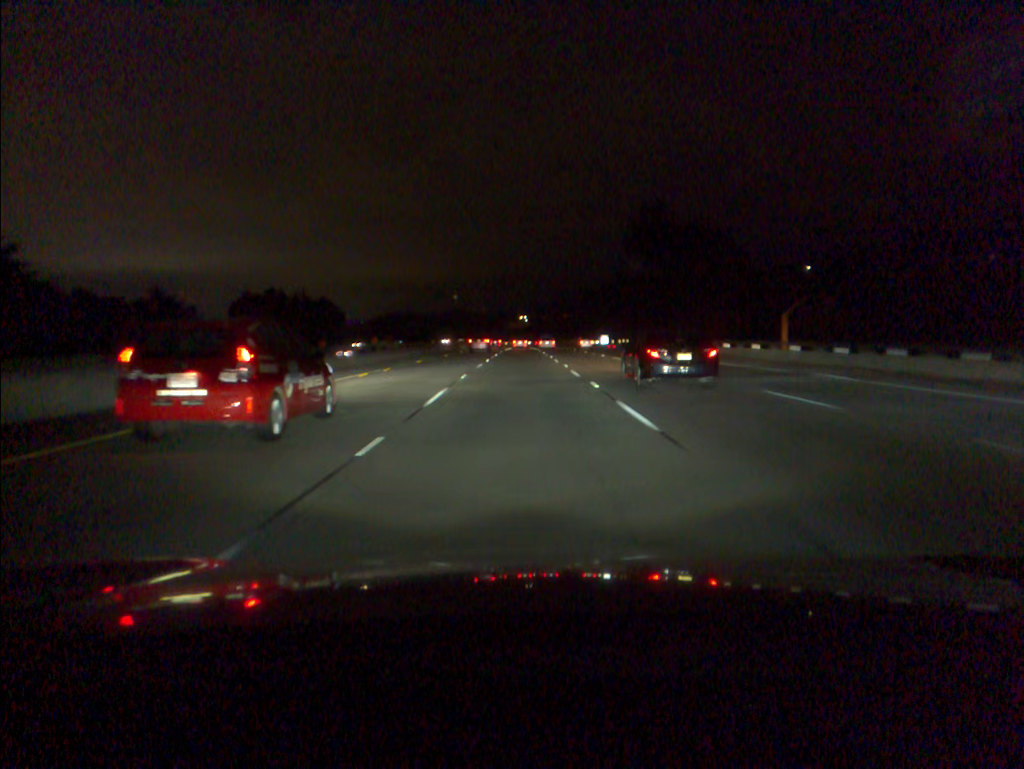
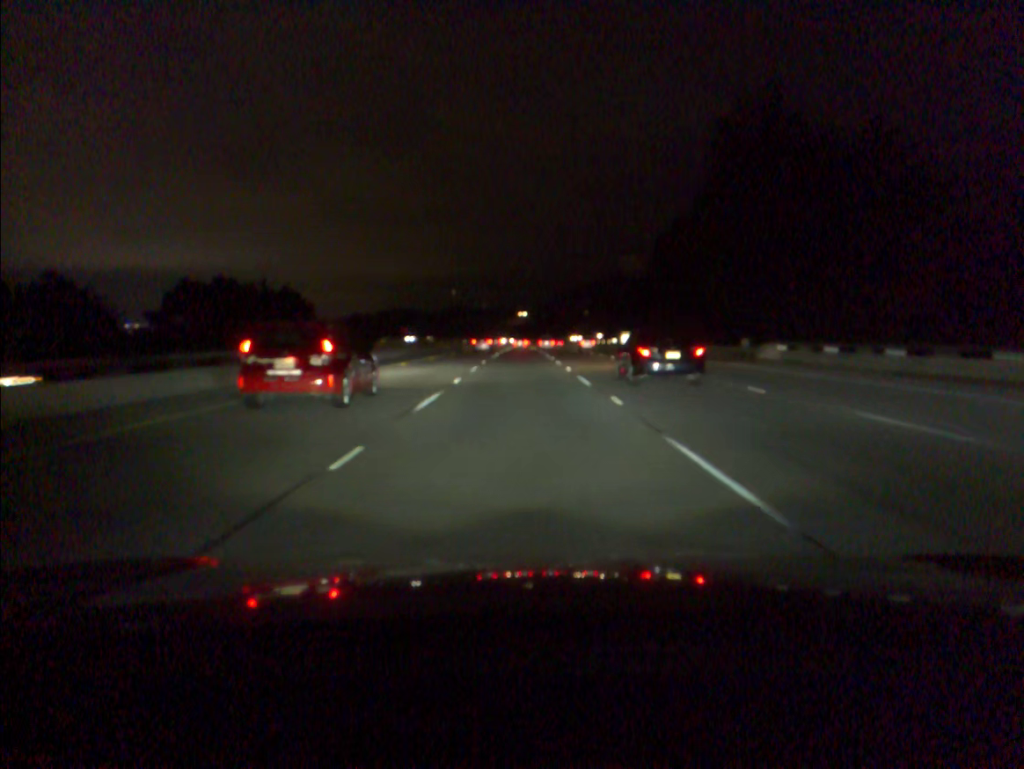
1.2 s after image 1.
(0.0, +34.5) m; 0°
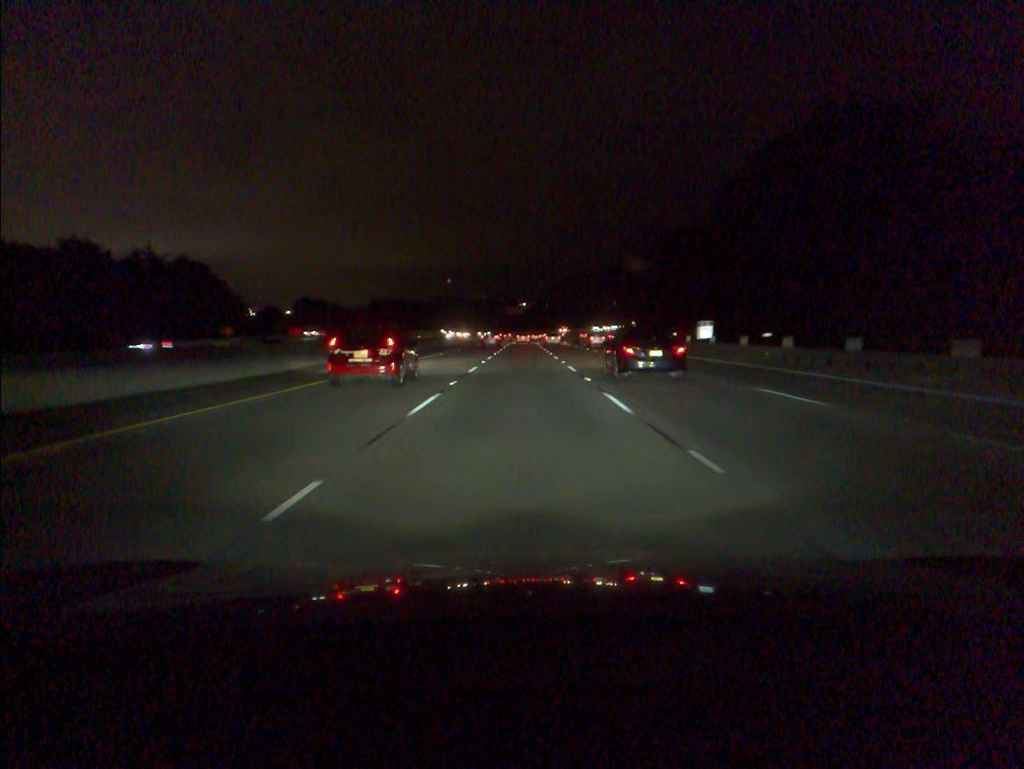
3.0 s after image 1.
(-0.1, +51.7) m; 0°
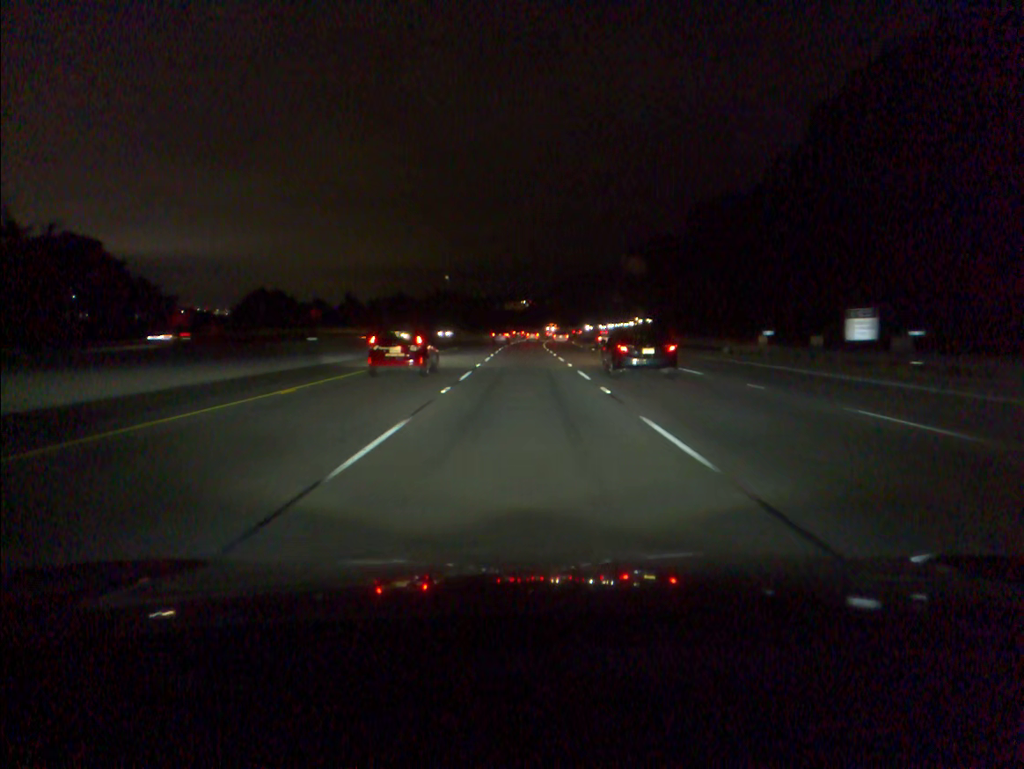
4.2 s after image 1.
(0.0, +34.4) m; 0°
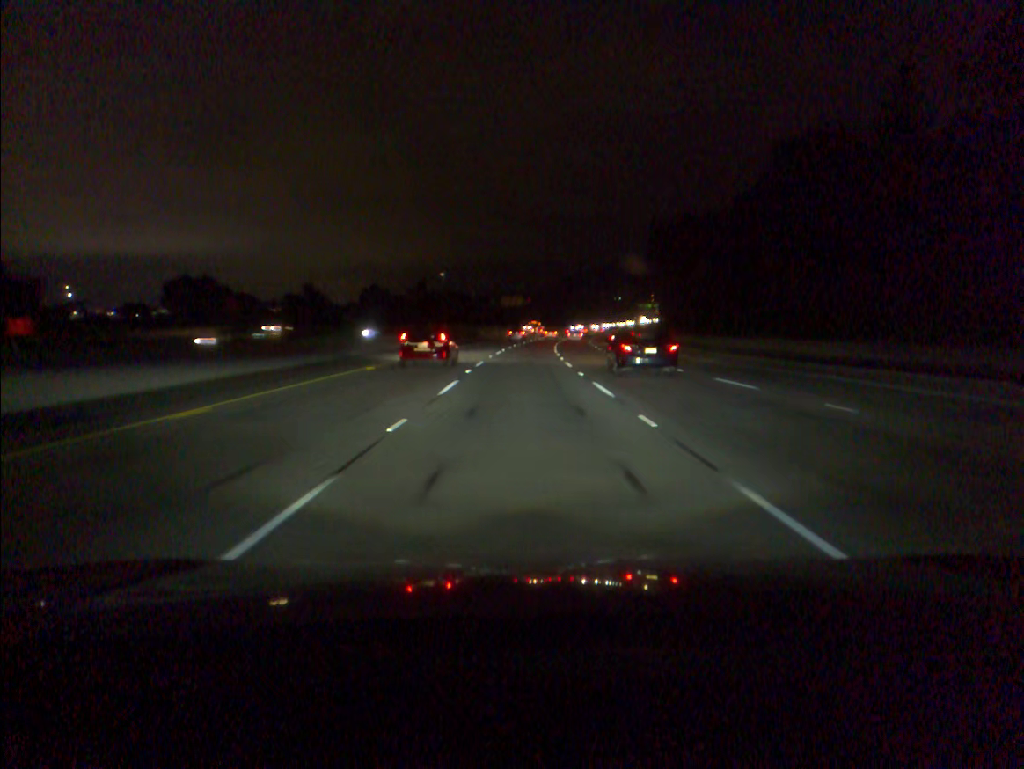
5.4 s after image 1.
(0.0, +34.4) m; 0°
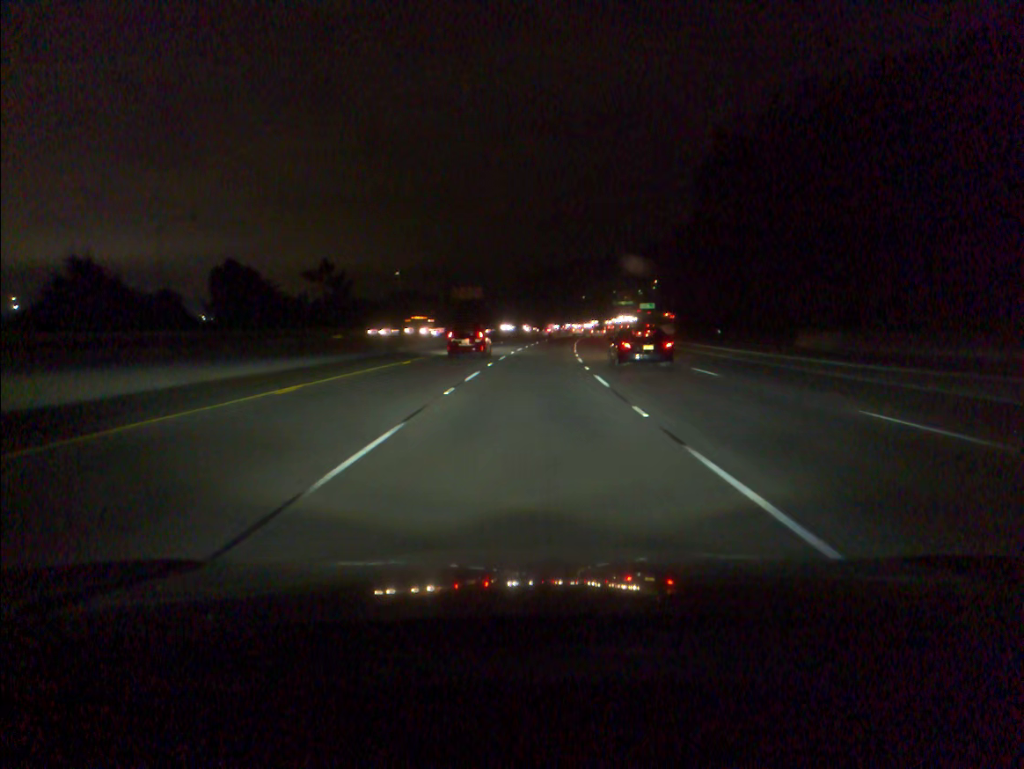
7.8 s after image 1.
(+1.1, +68.4) m; +3°
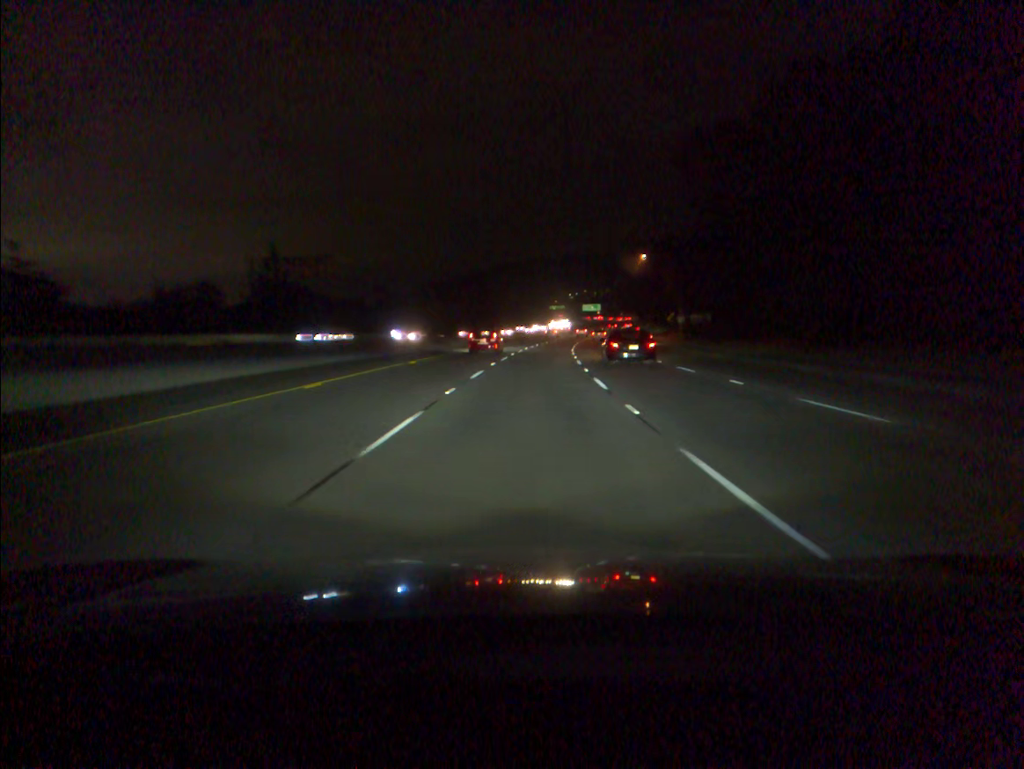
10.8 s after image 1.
(+4.2, +85.1) m; +5°
